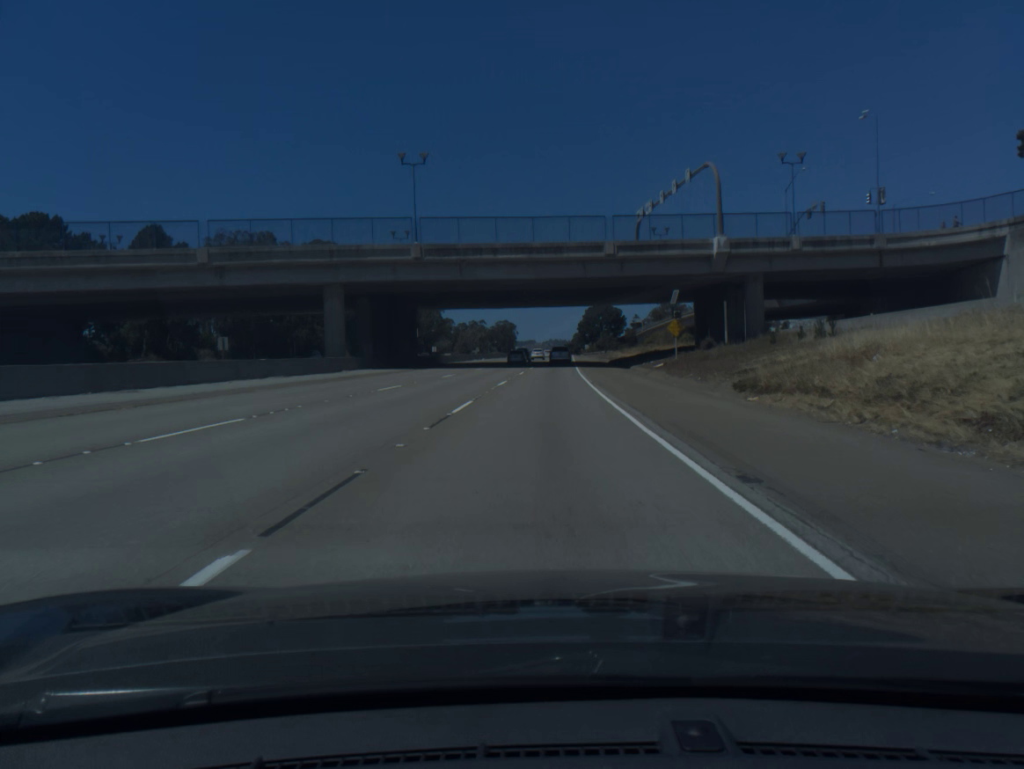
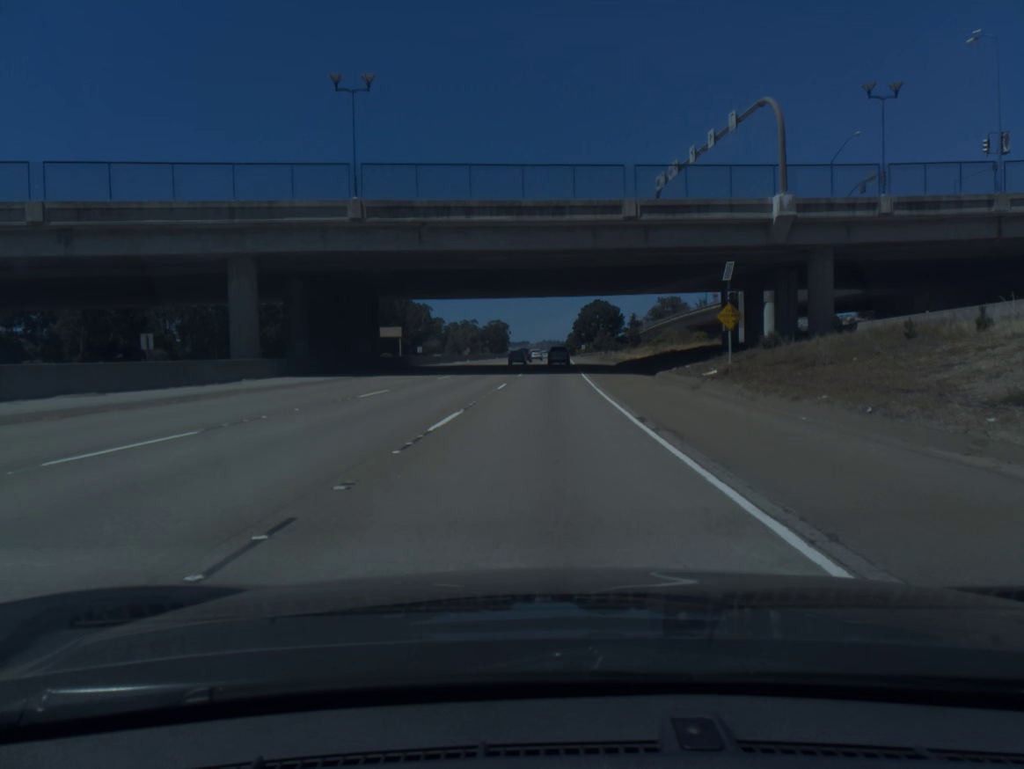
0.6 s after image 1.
(+0.1, +17.1) m; 0°
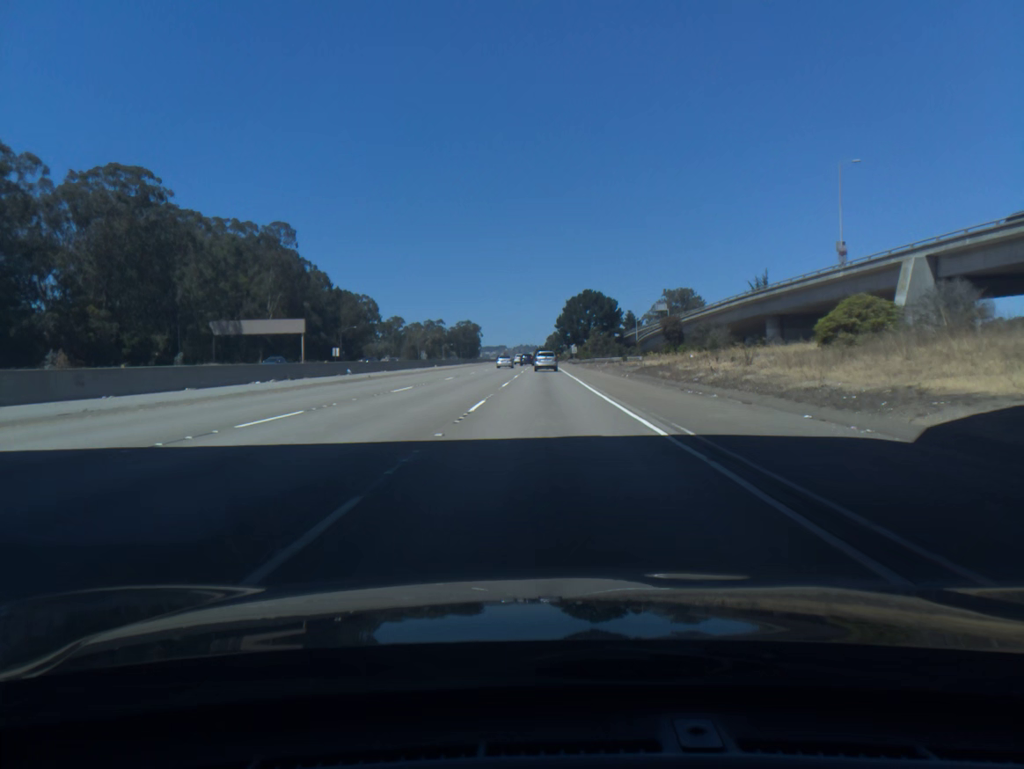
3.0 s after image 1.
(+1.1, +68.0) m; +2°
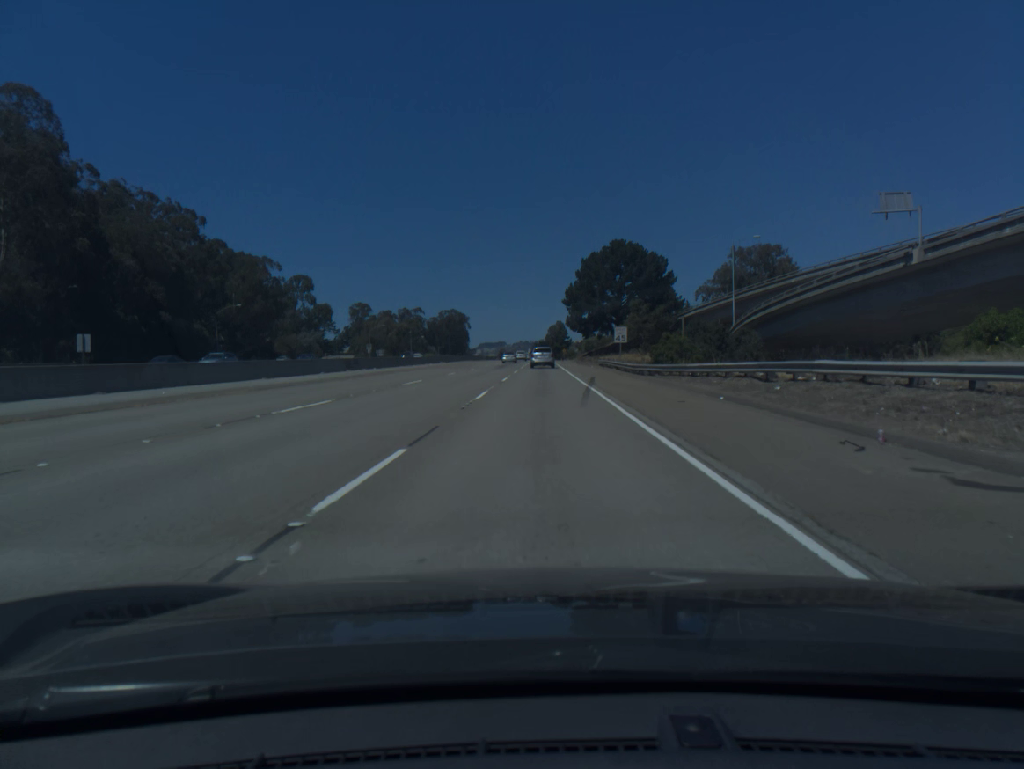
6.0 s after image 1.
(+0.1, +84.2) m; 0°
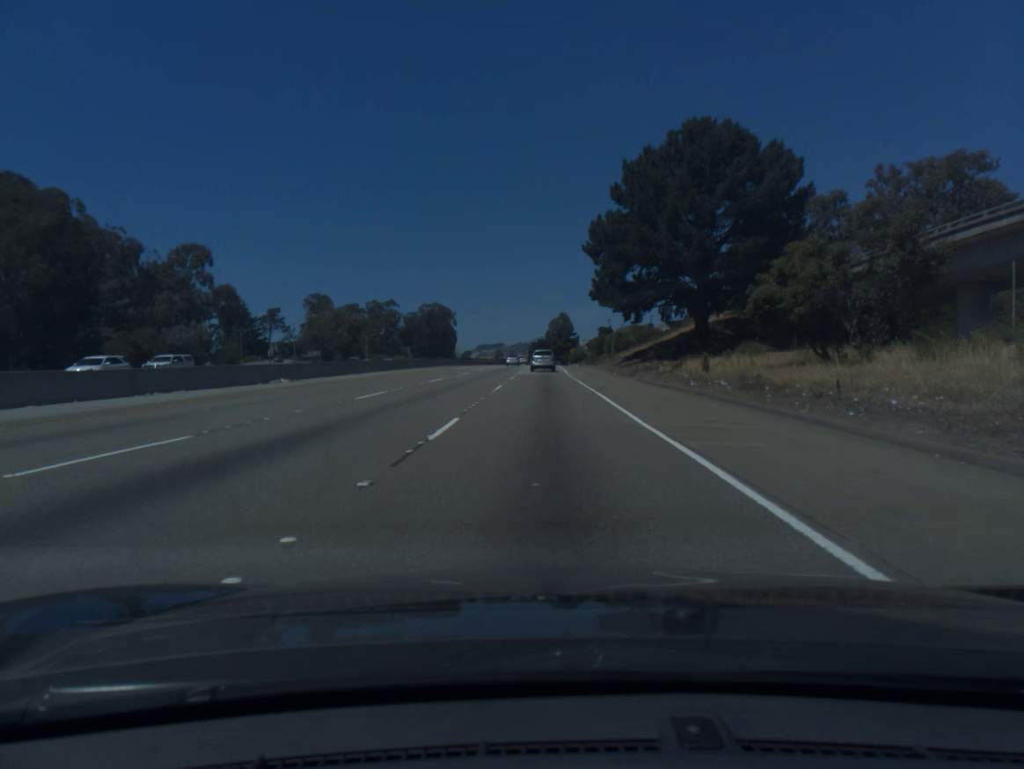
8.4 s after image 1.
(0.0, +66.7) m; 0°
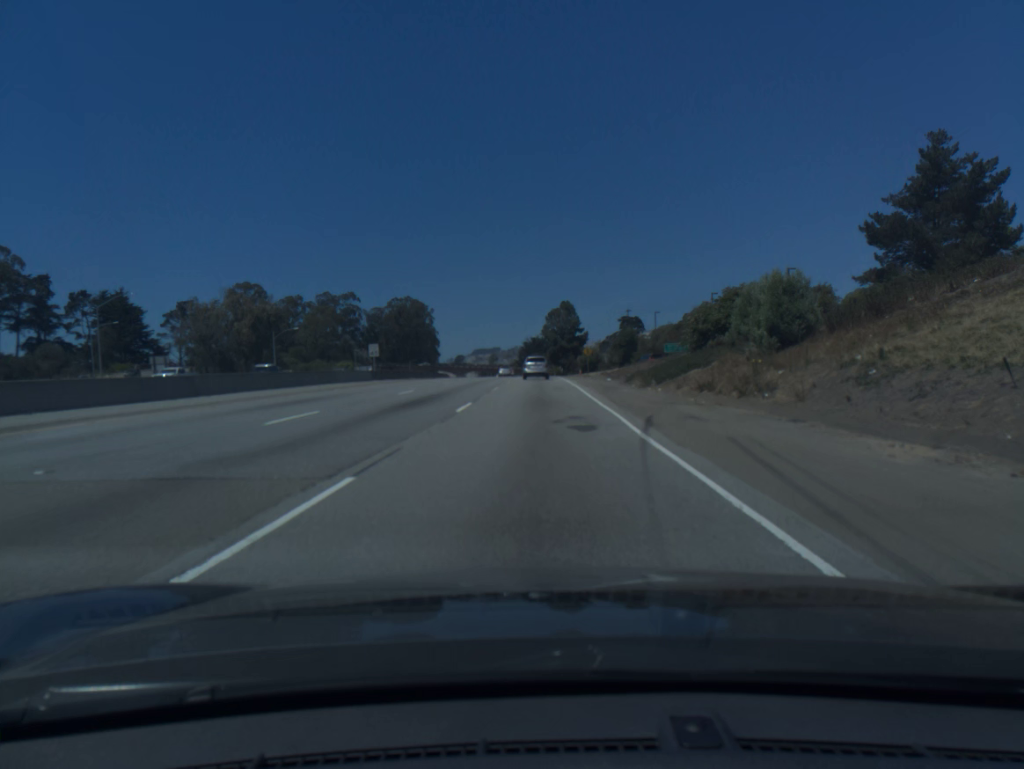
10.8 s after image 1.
(+0.2, +66.4) m; 0°
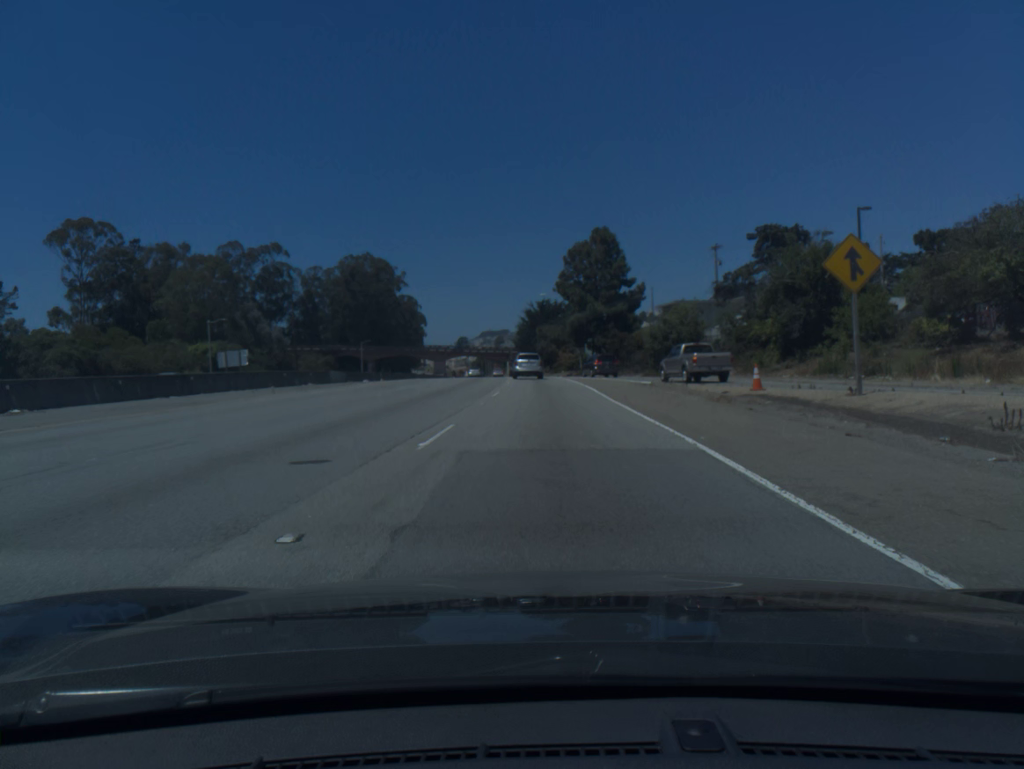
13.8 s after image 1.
(-0.5, +81.3) m; -1°
